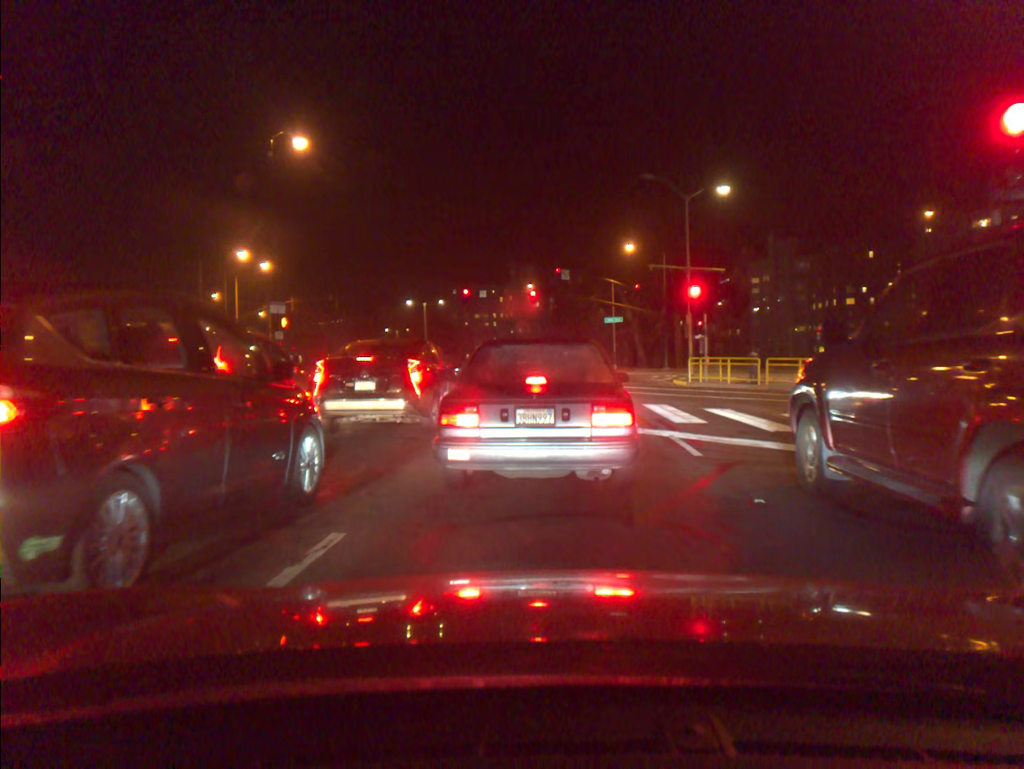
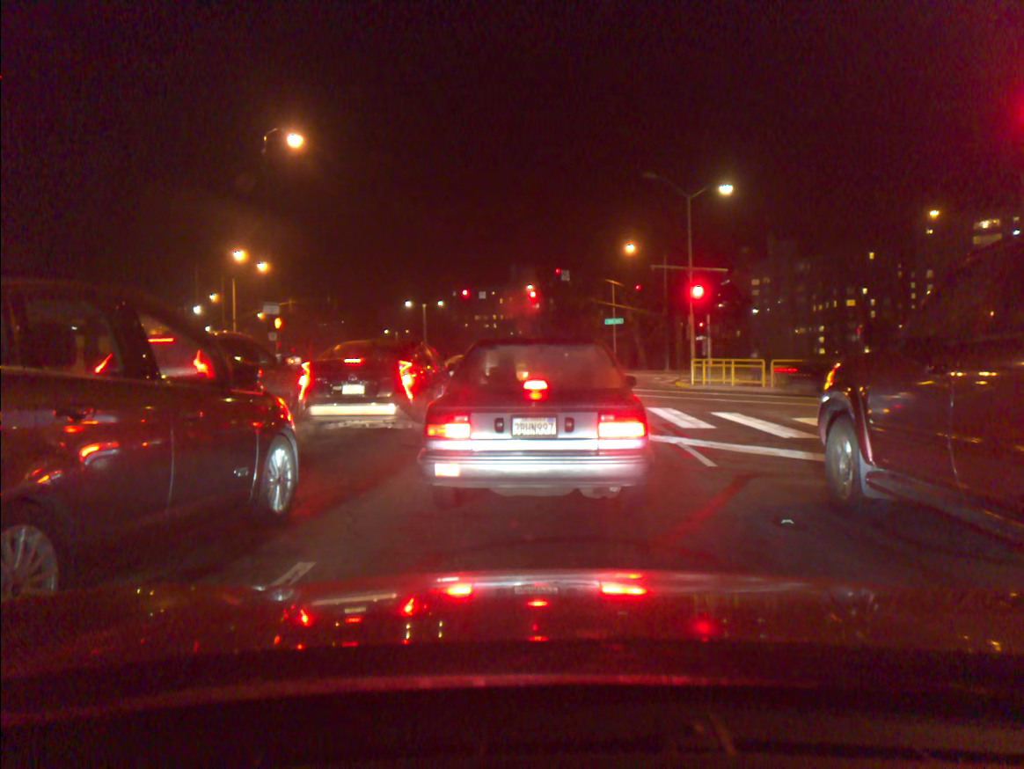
(0.0, +0.7) m; 0°
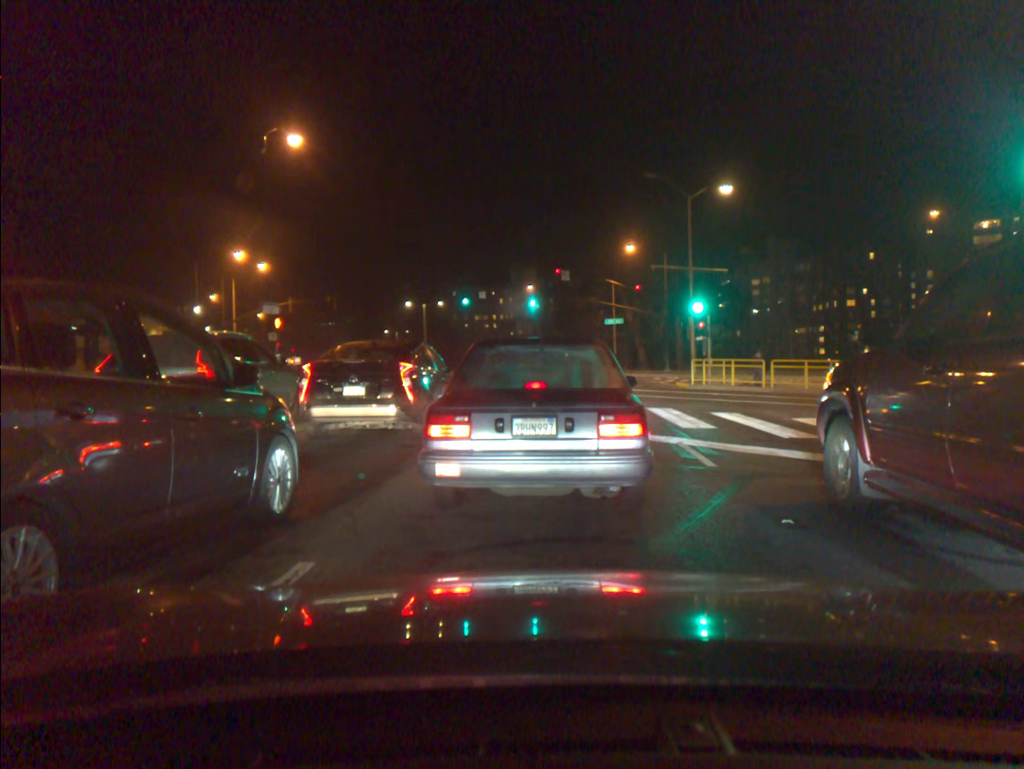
(0.0, 0.0) m; 0°
